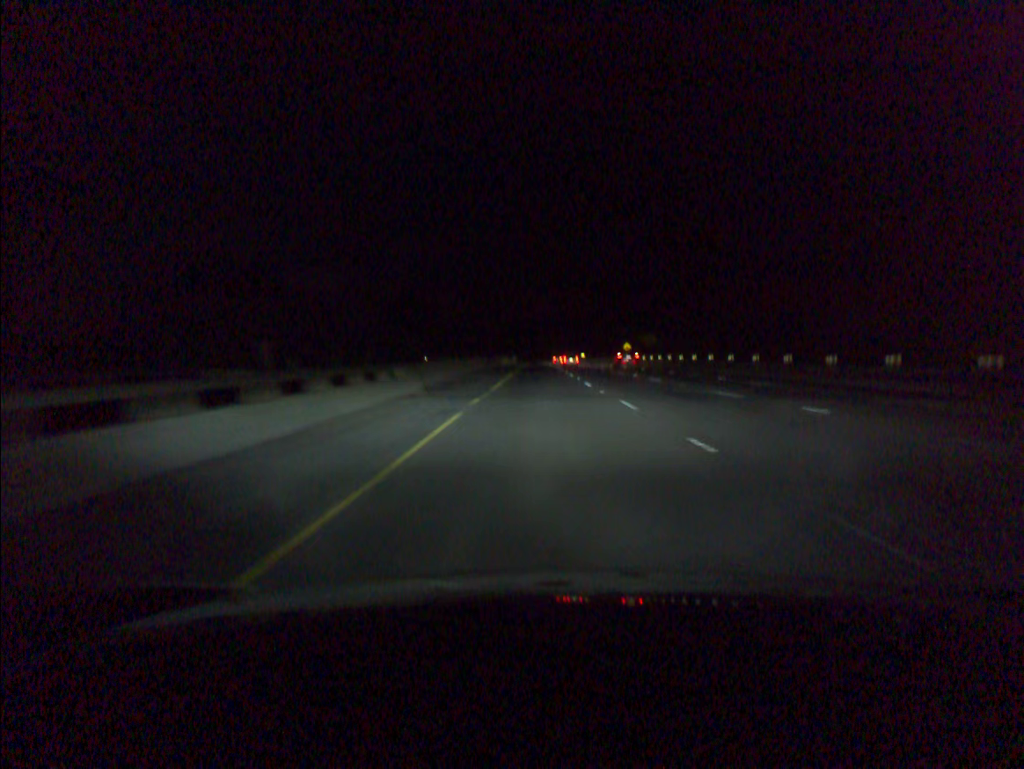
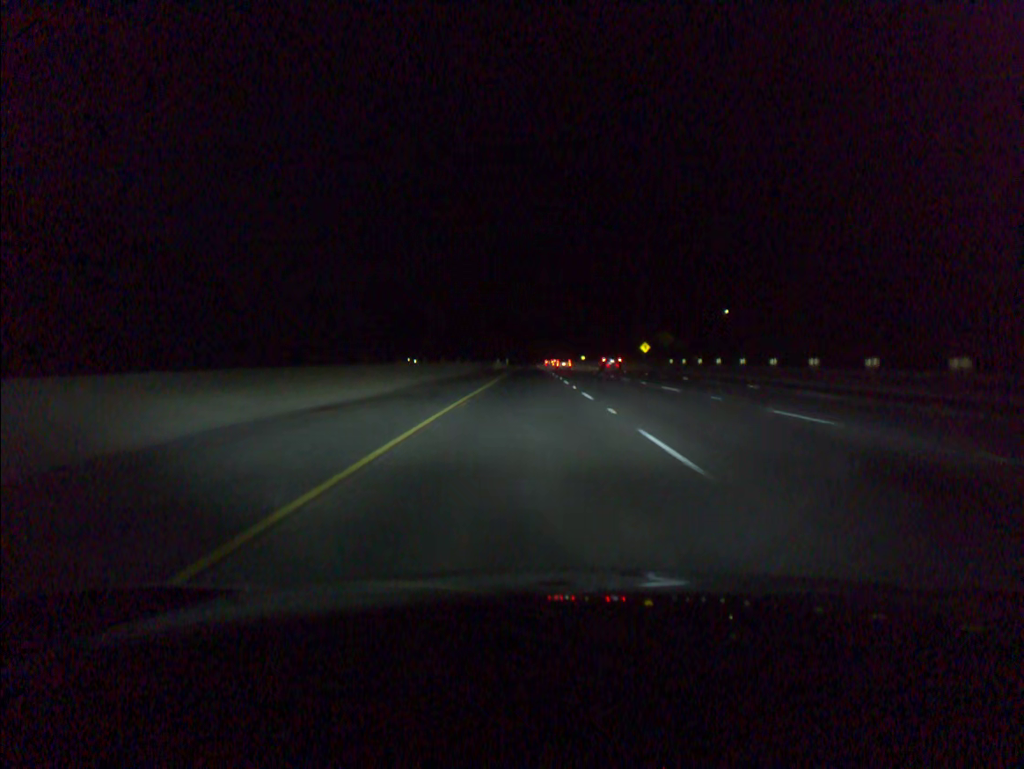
(+0.1, +37.3) m; 0°
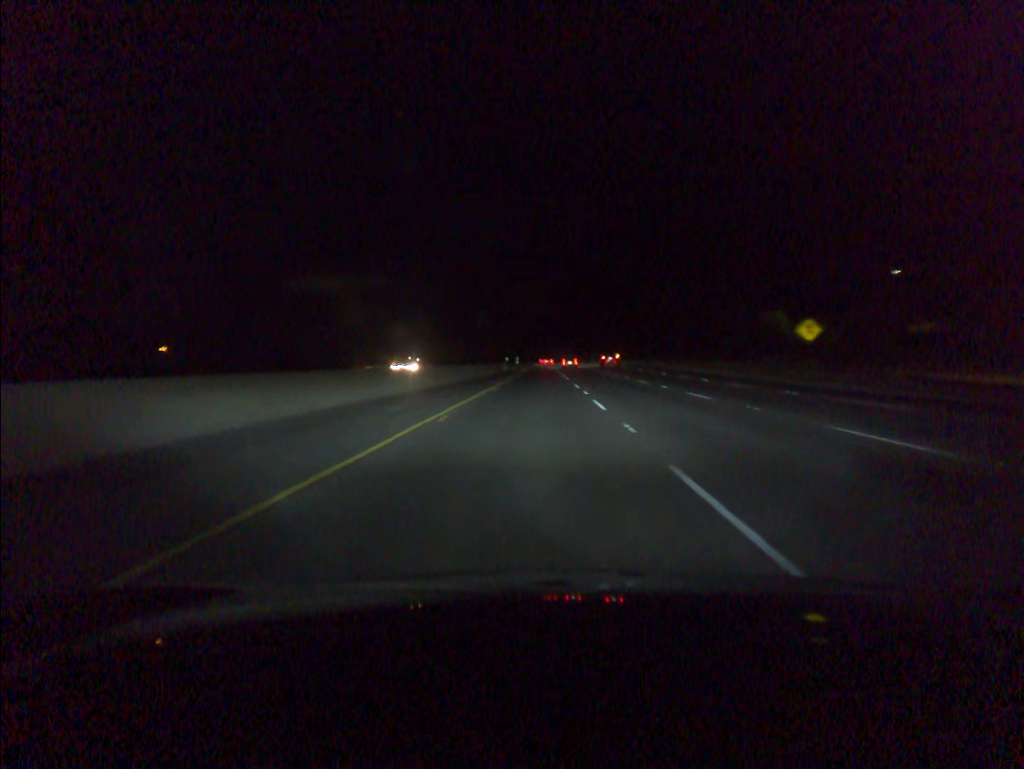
(-0.7, +76.6) m; -1°
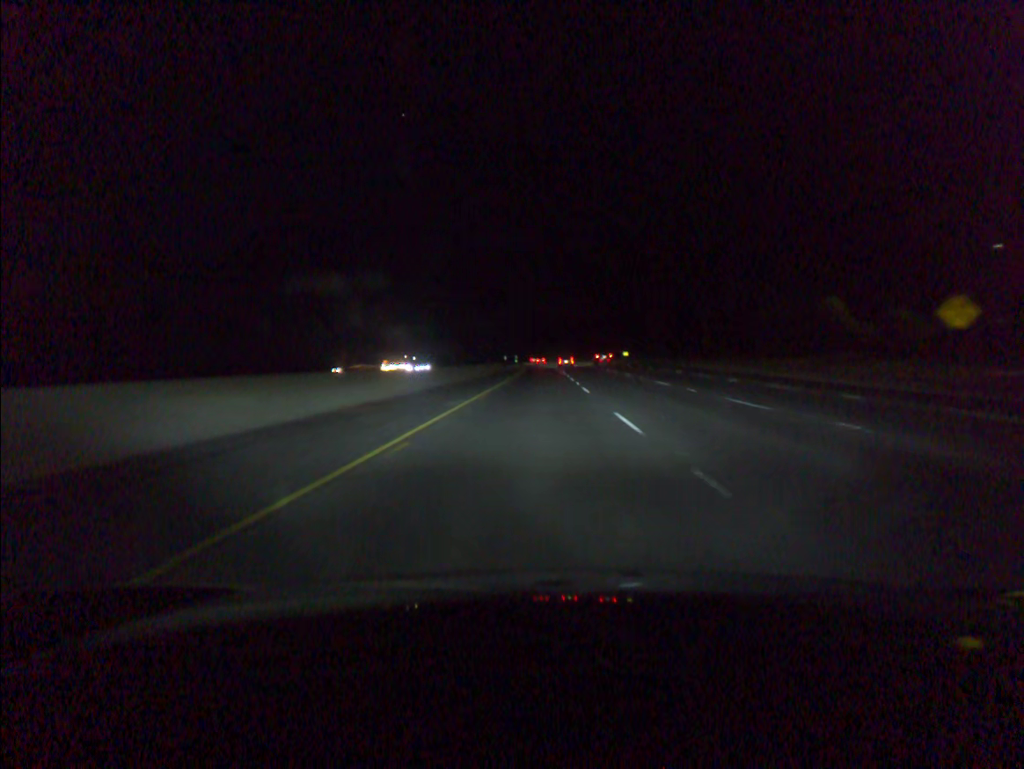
(0.0, +20.6) m; 0°
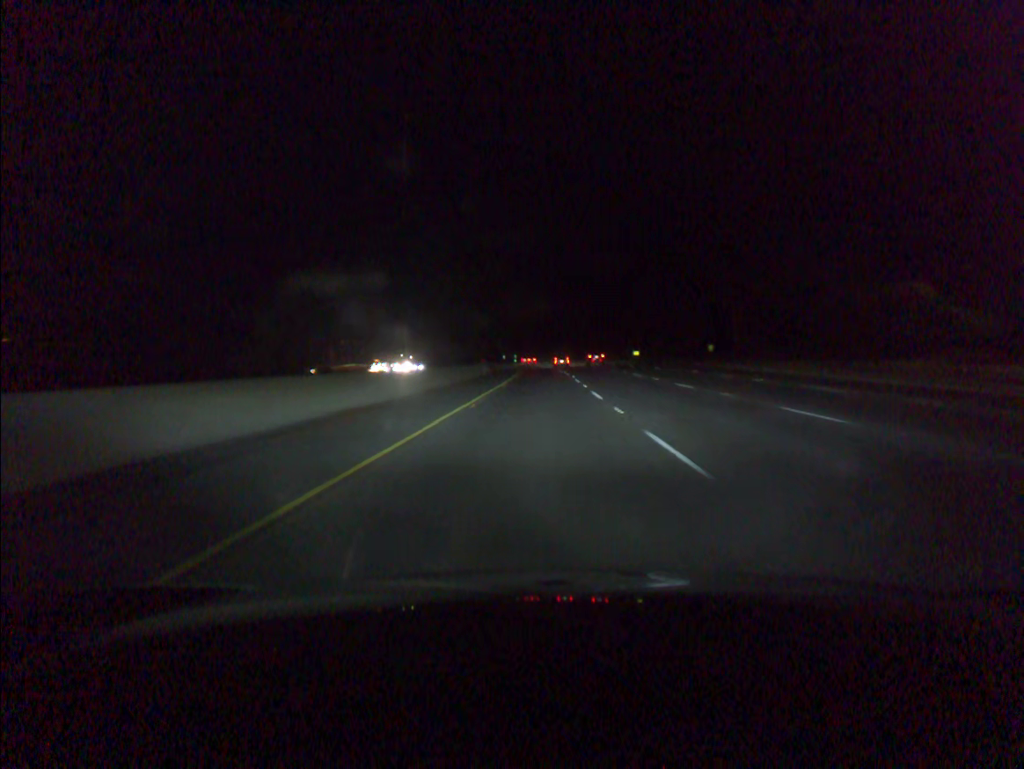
(0.0, +19.2) m; 0°
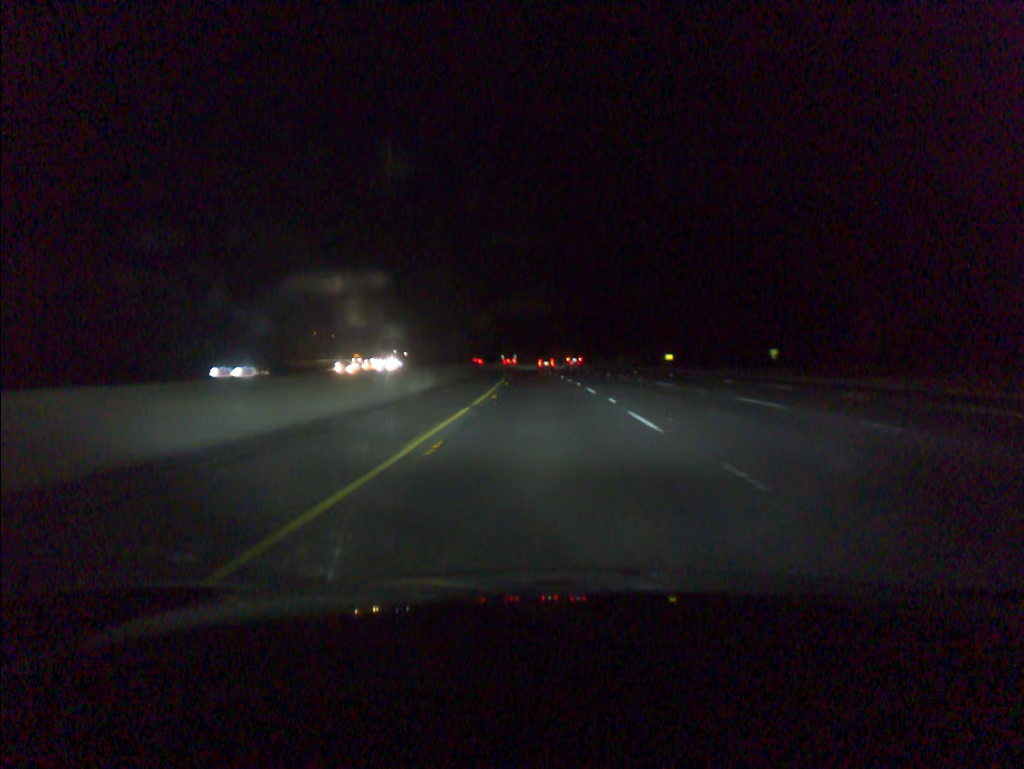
(-0.1, +38.8) m; 0°
